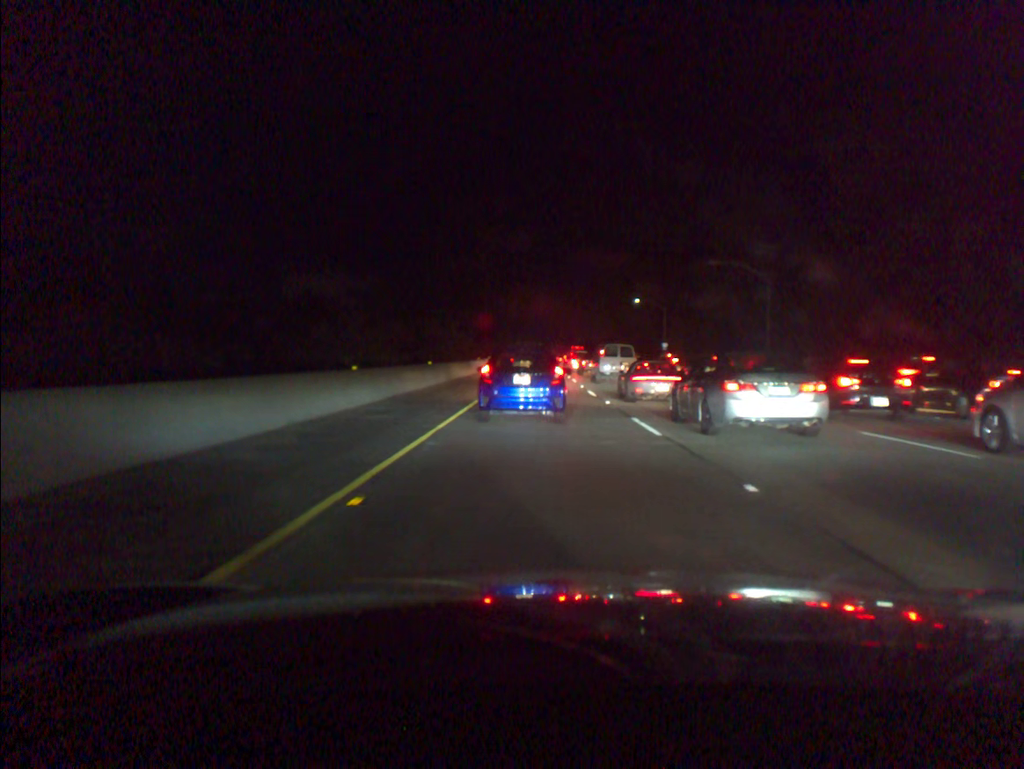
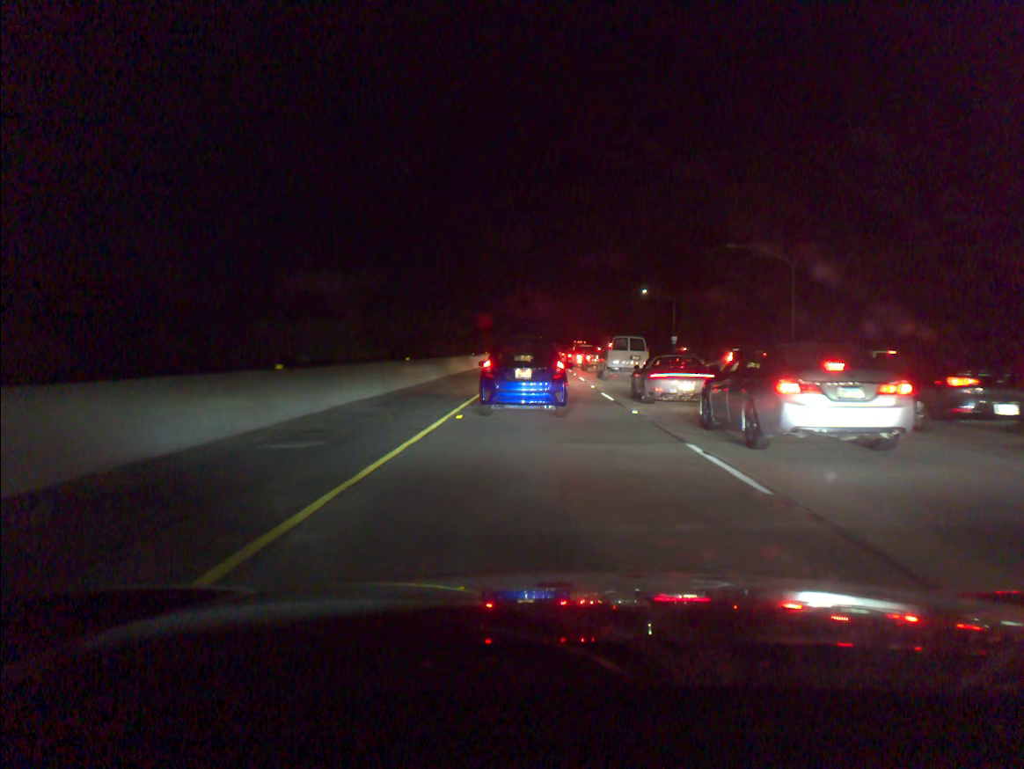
(0.0, +6.0) m; 0°
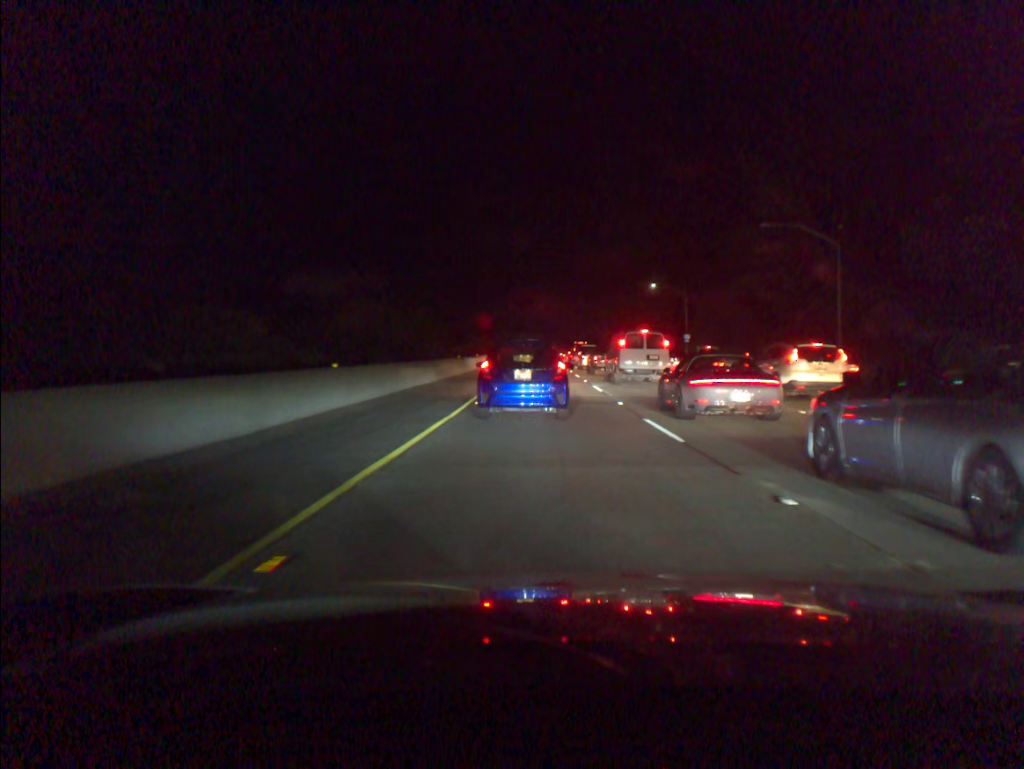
(0.0, +10.4) m; 0°
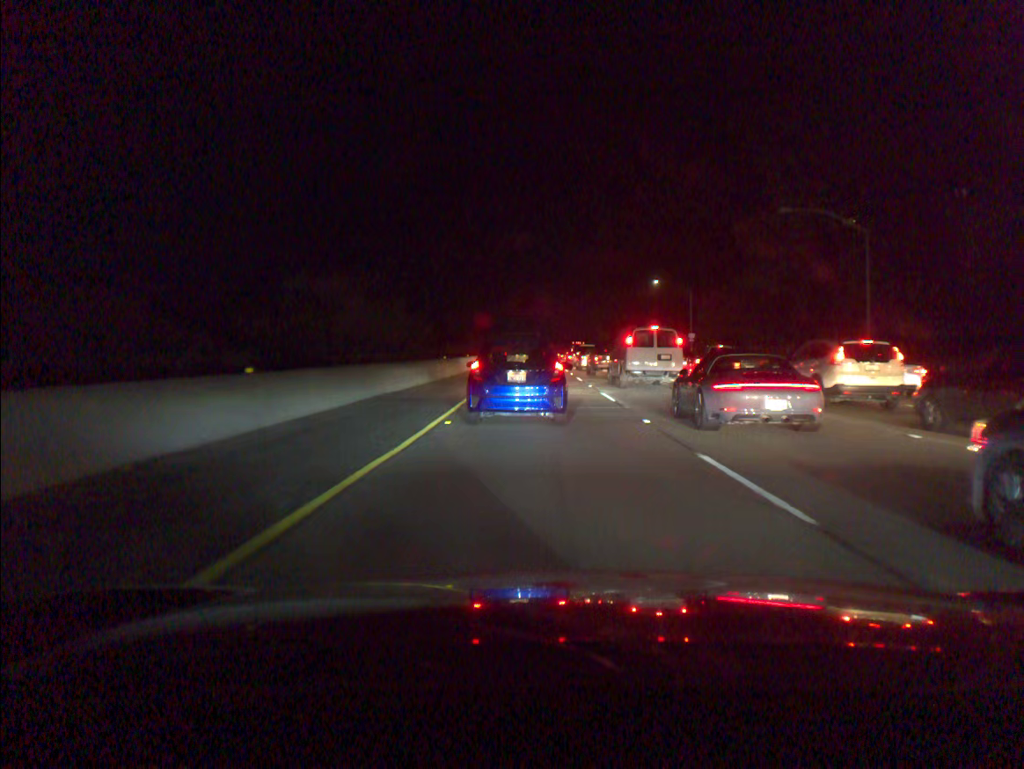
(0.0, +5.4) m; 0°
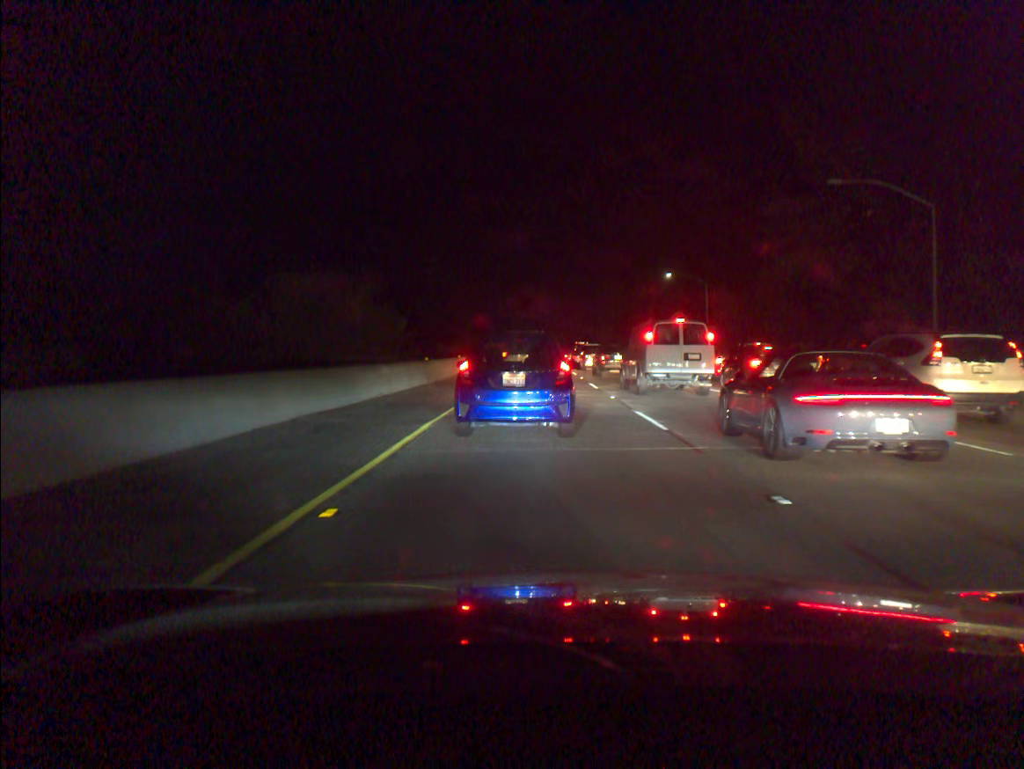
(0.0, +7.9) m; -1°
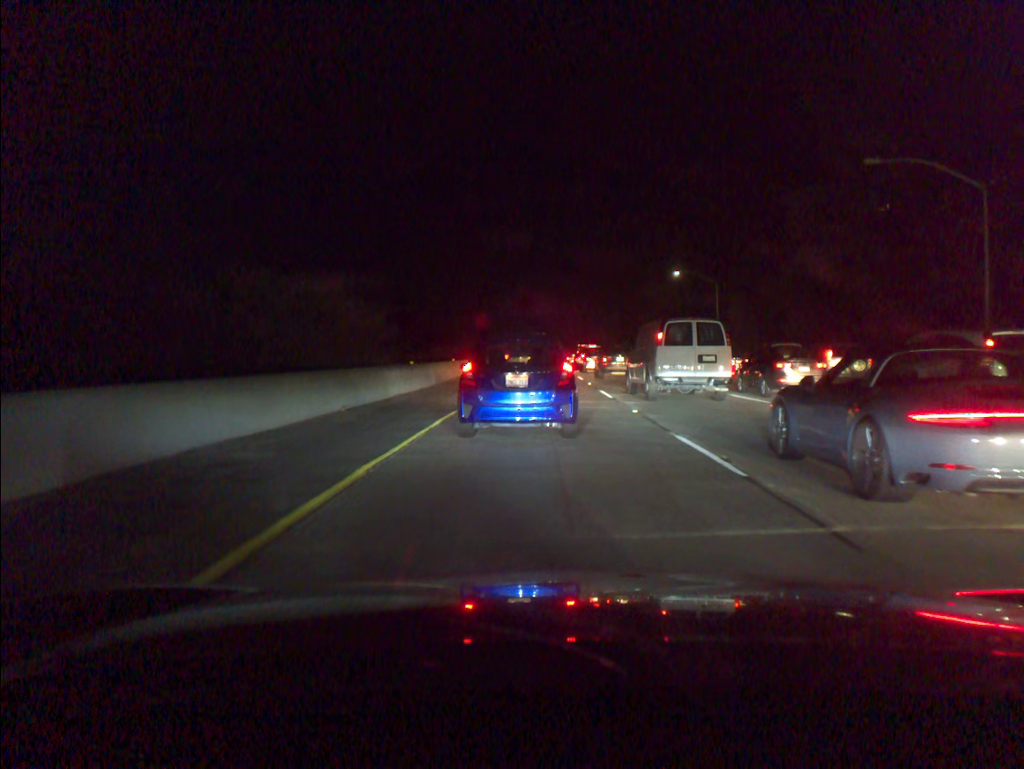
(0.0, +4.6) m; 0°
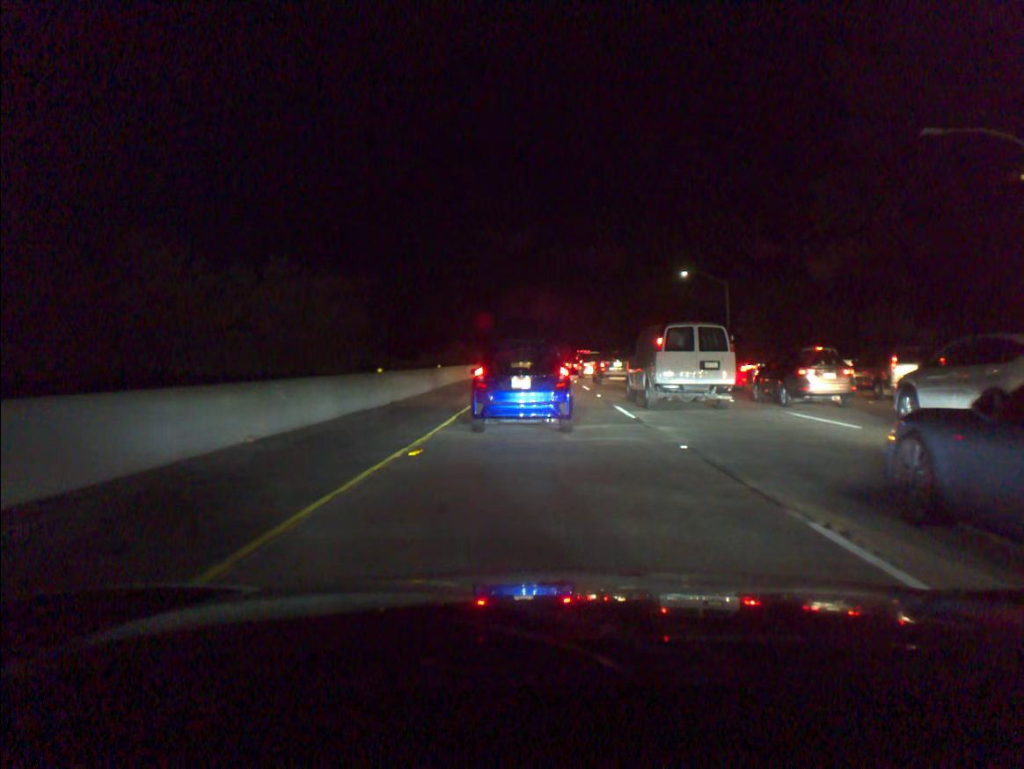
(0.0, +5.8) m; 0°
